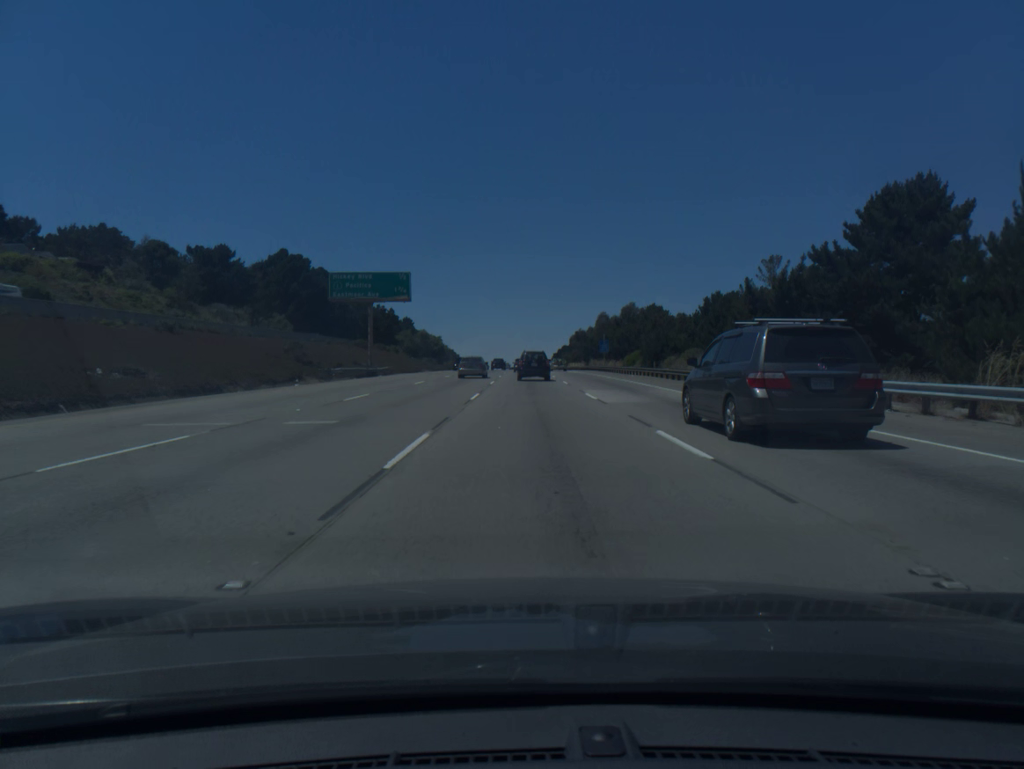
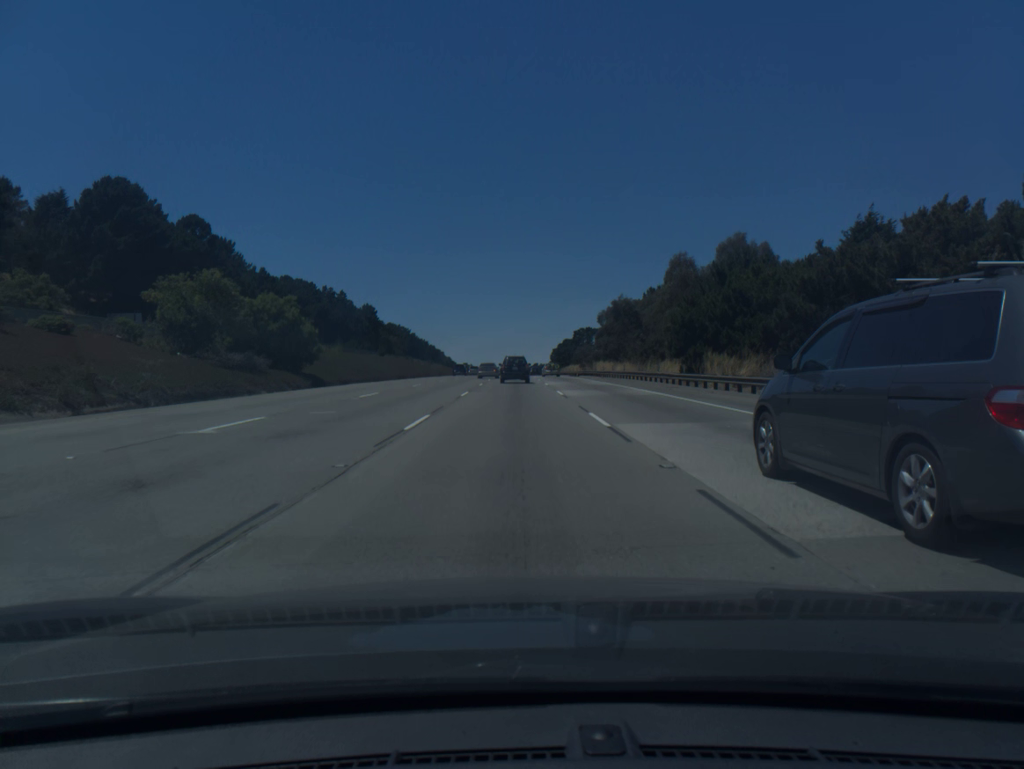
(+0.8, +82.4) m; 0°
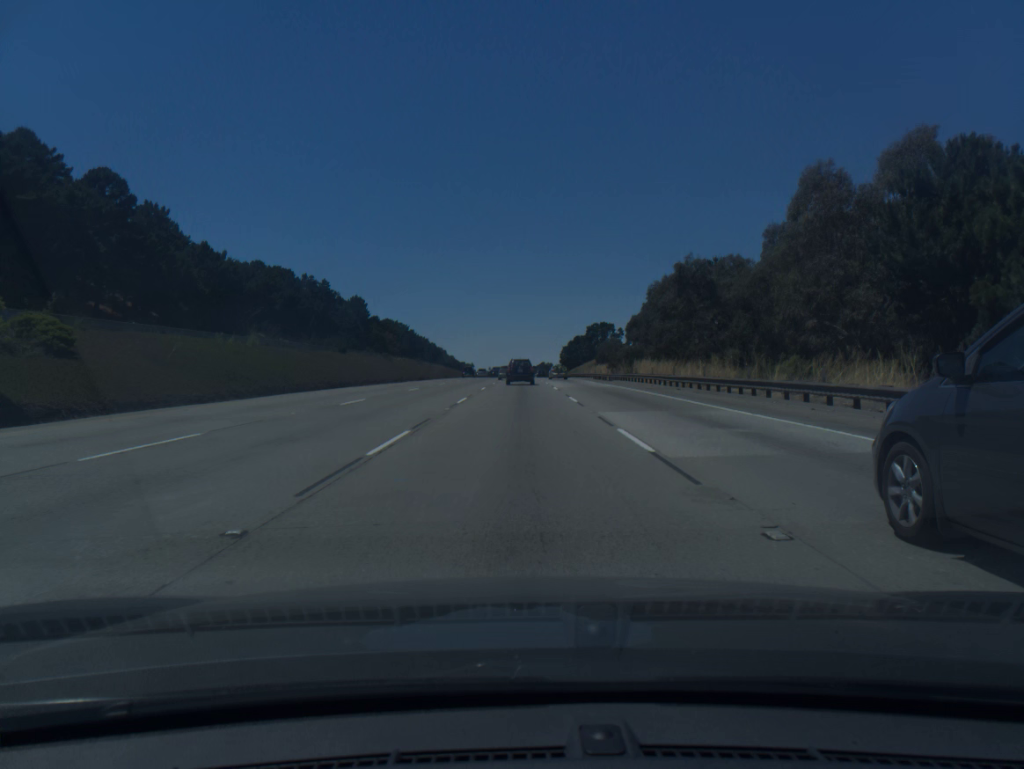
(-0.1, +33.0) m; 0°
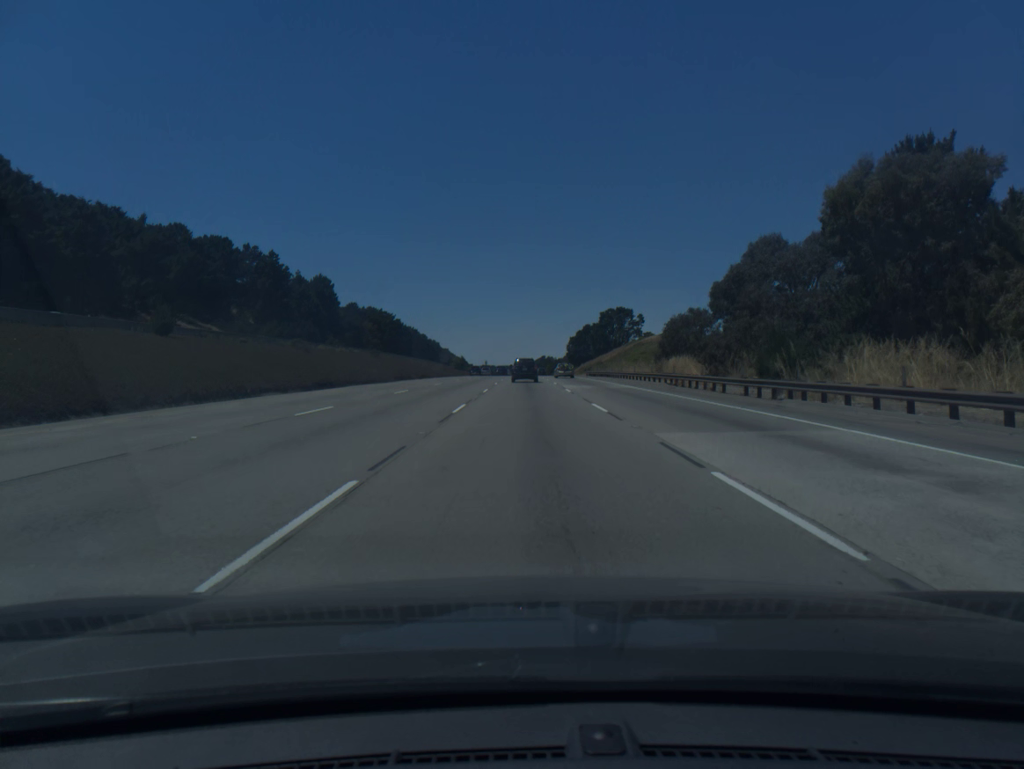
(-0.2, +49.7) m; 0°
